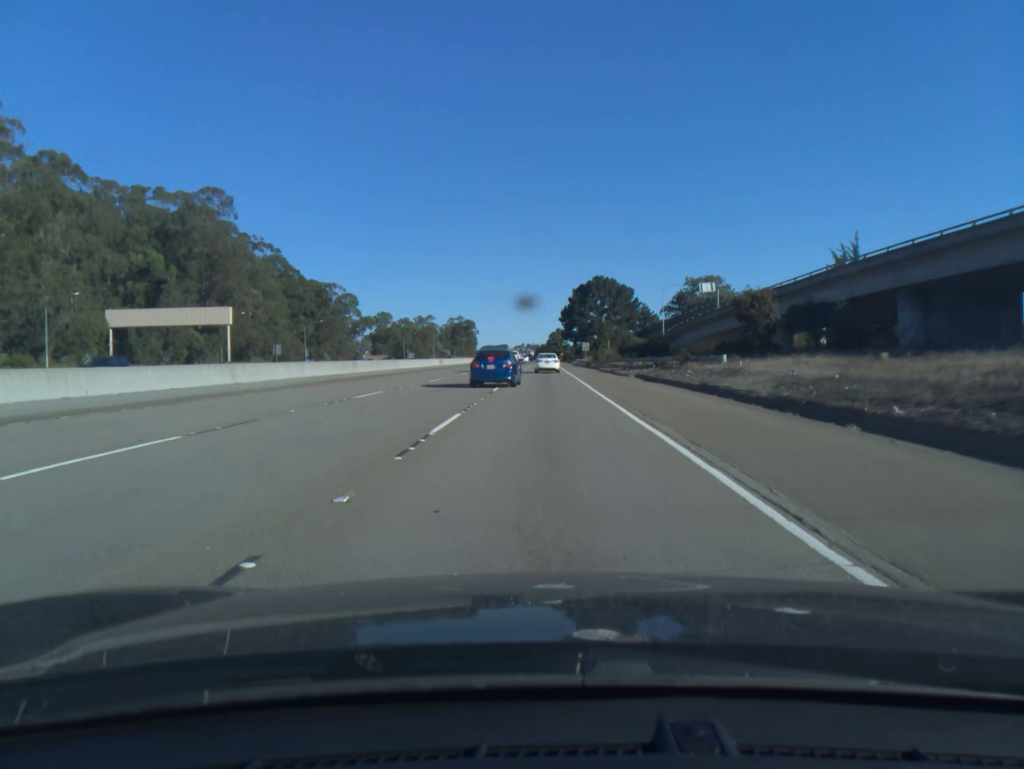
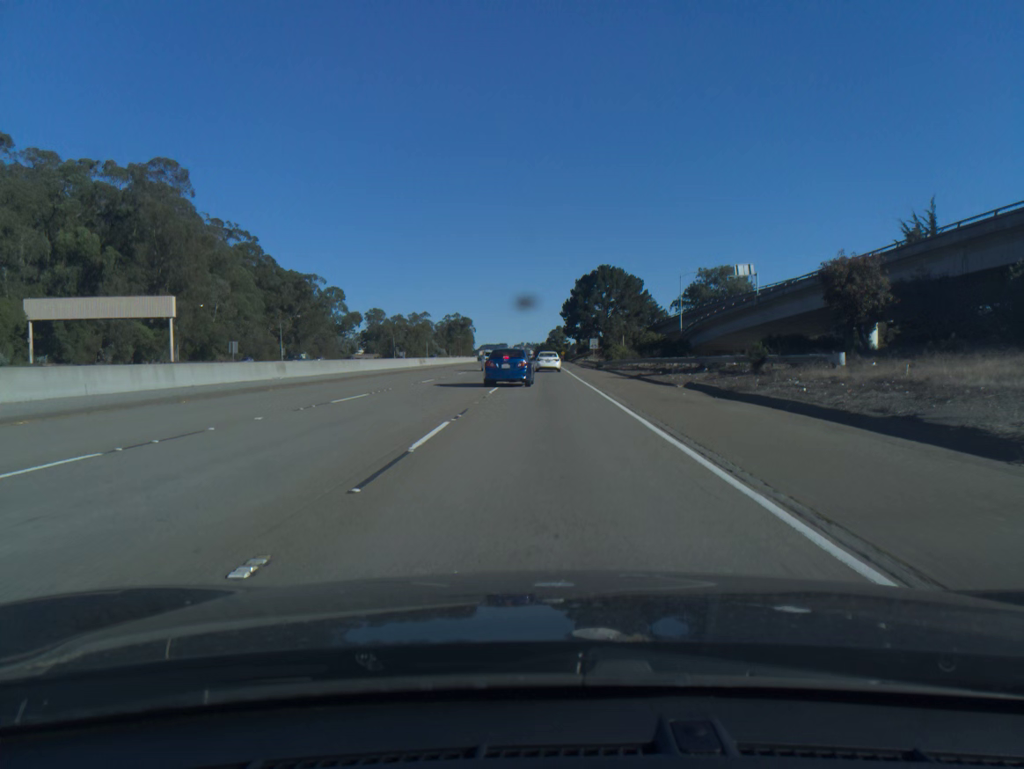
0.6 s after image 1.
(0.0, +16.7) m; 0°
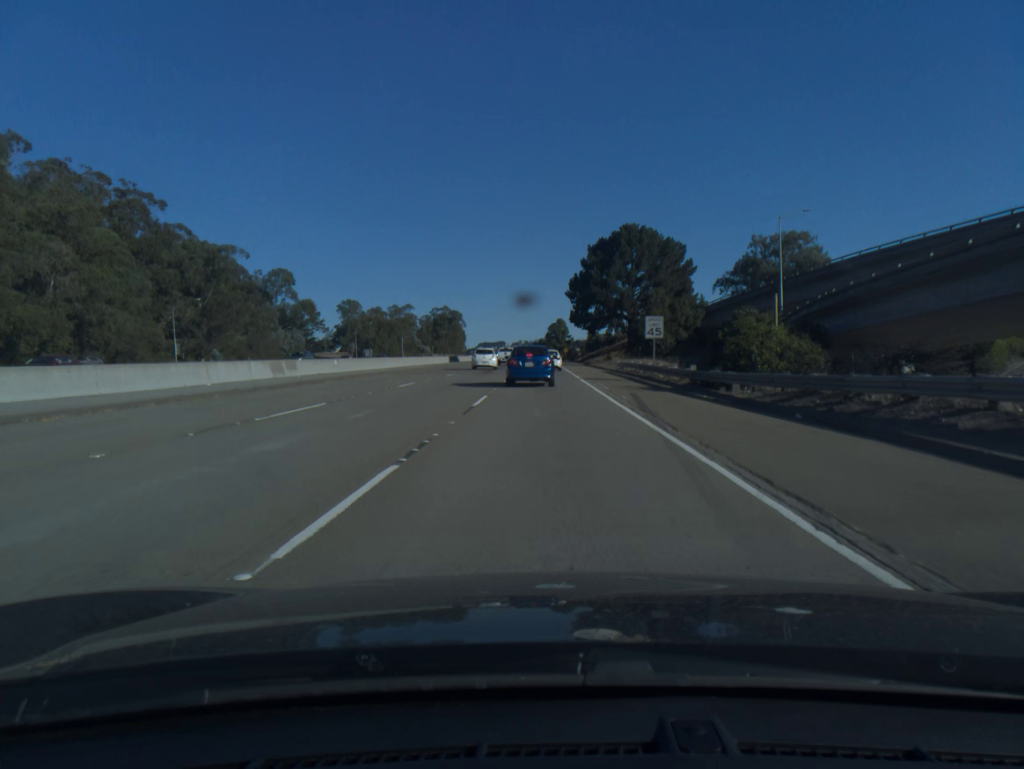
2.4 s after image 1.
(+0.1, +49.2) m; 0°
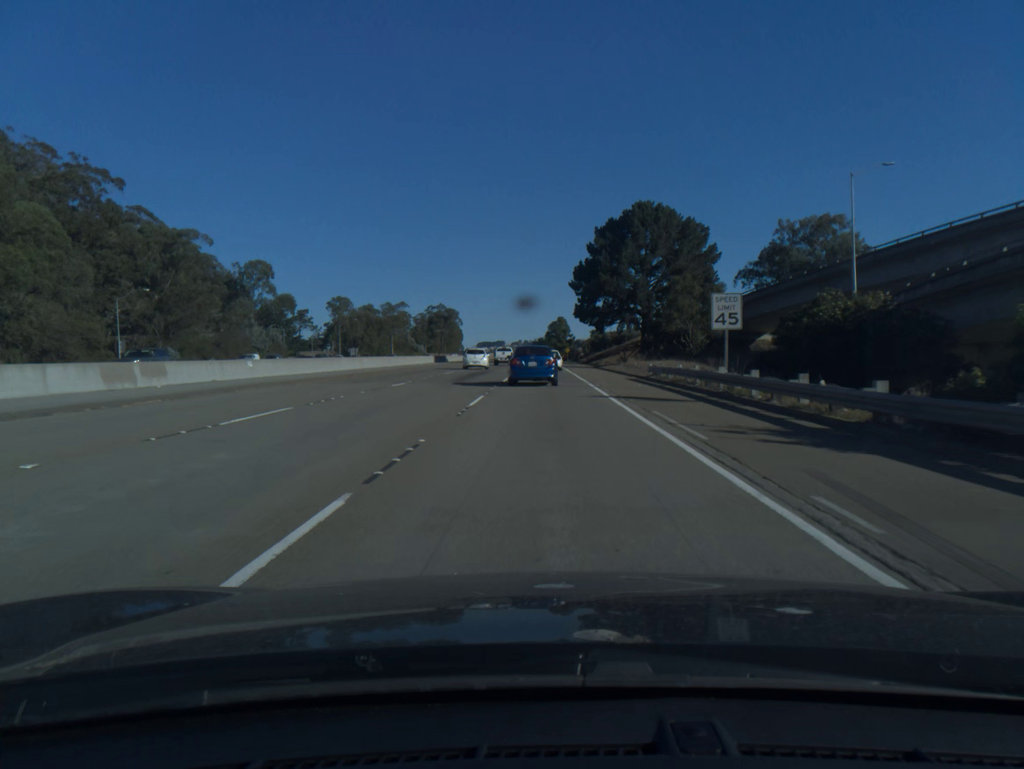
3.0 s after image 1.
(0.0, +15.8) m; 0°
